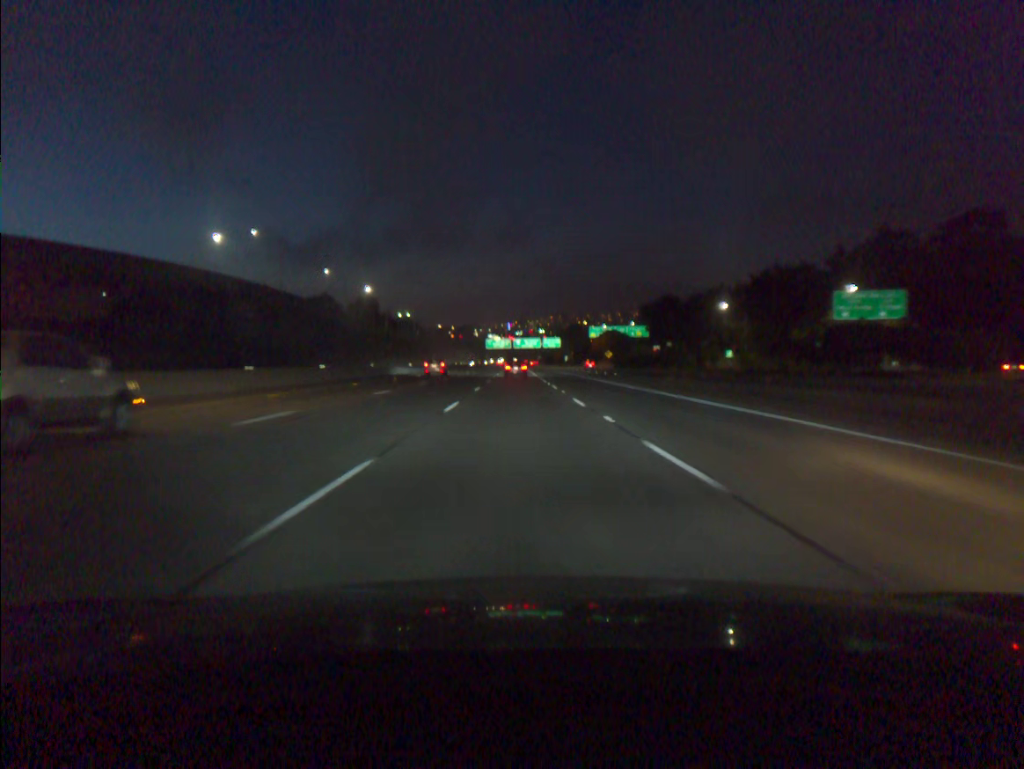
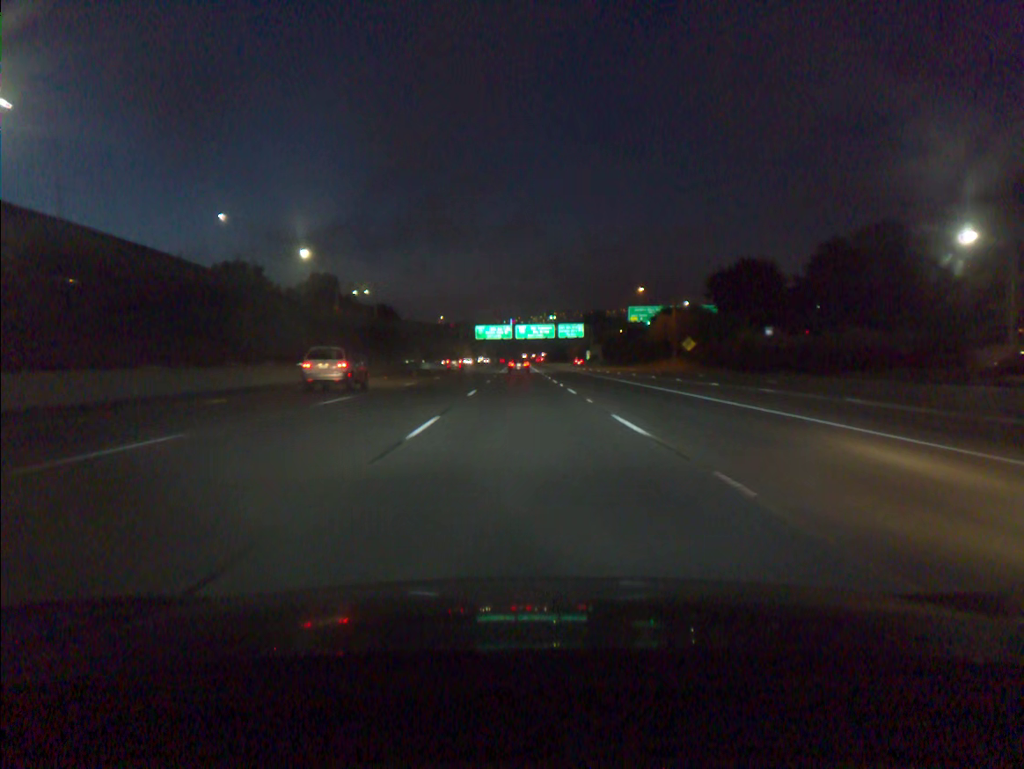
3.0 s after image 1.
(-0.4, +79.1) m; 0°
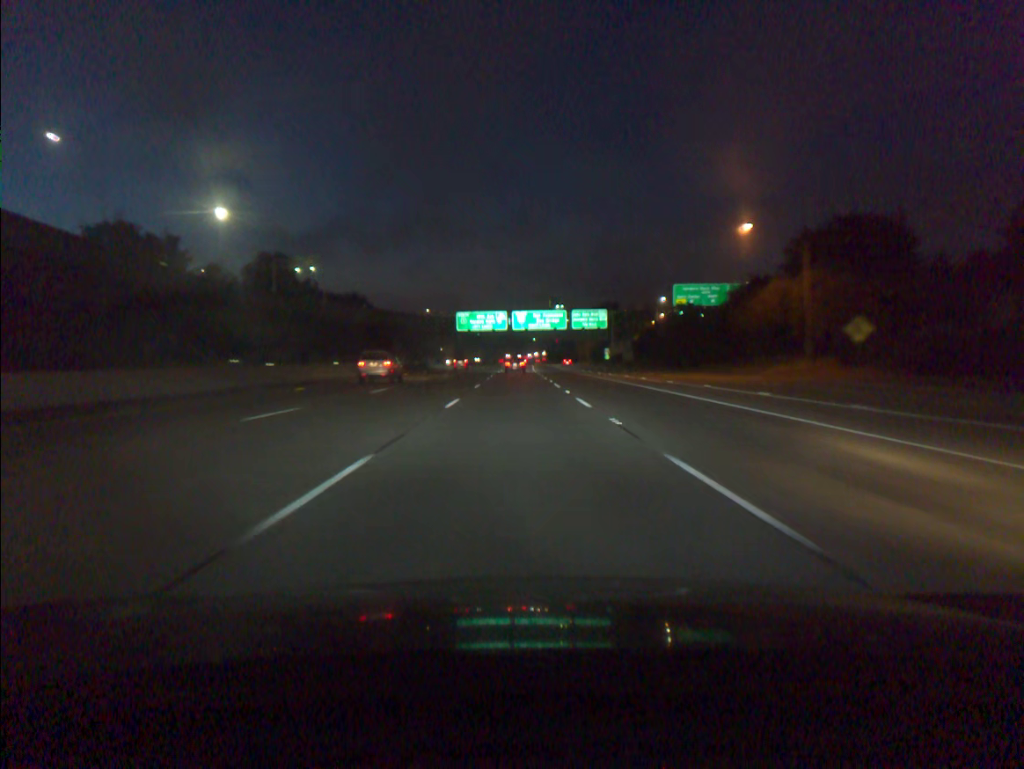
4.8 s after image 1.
(+0.1, +48.8) m; 0°
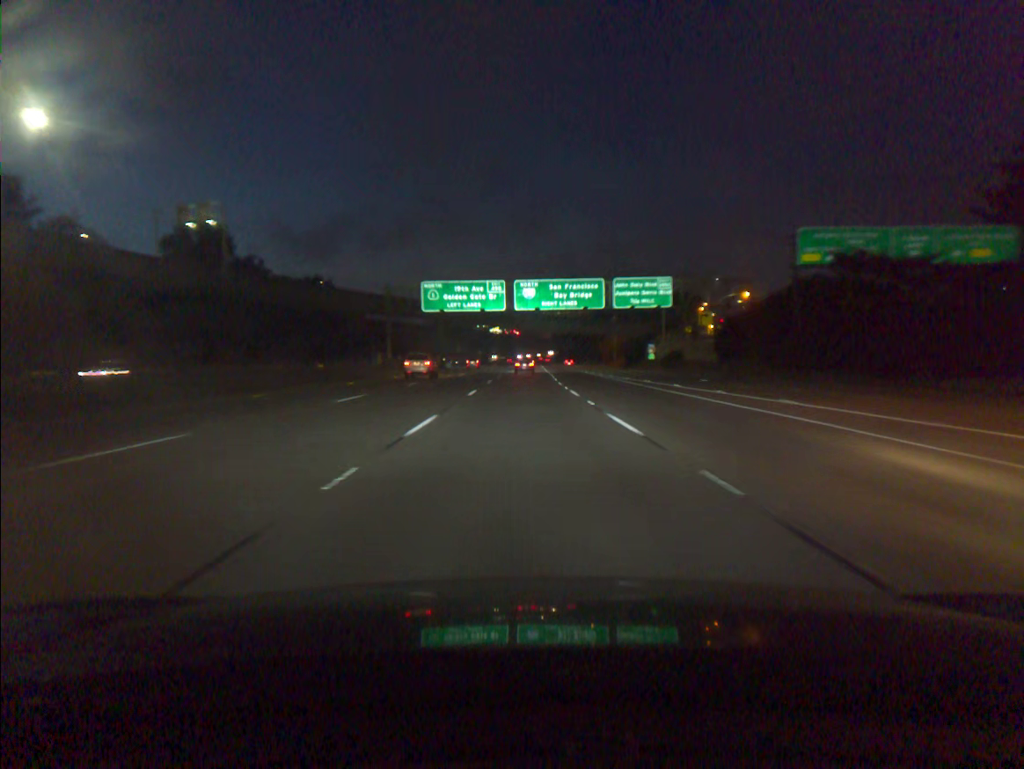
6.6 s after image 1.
(-0.1, +49.7) m; 0°
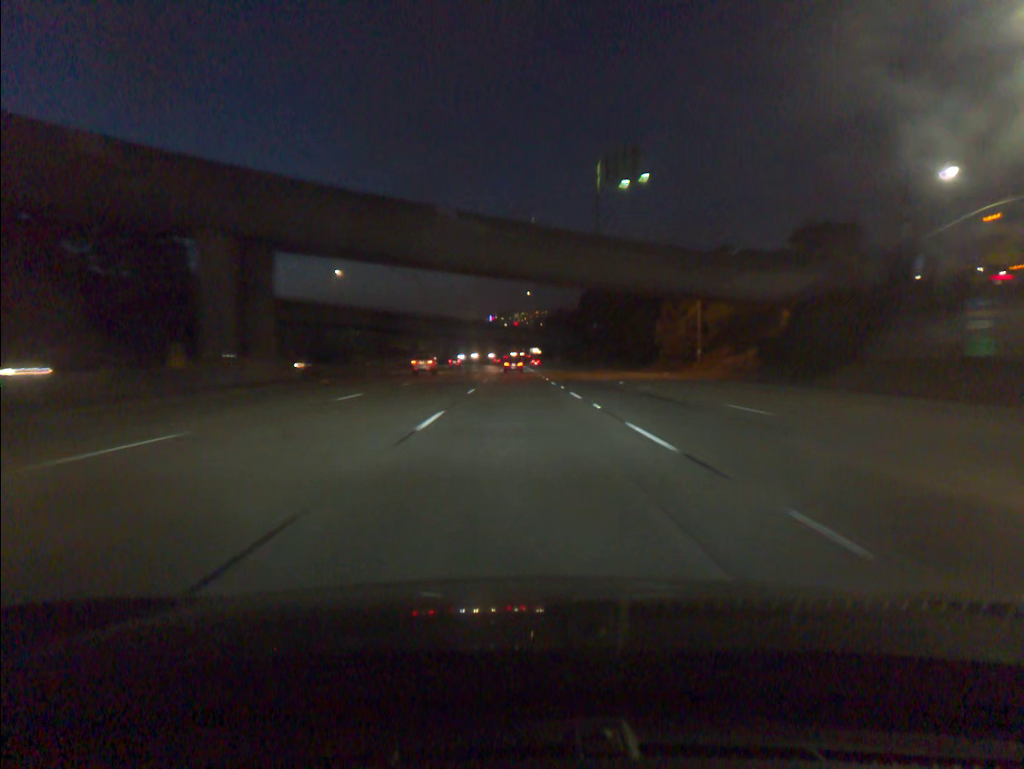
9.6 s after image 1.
(+0.9, +84.7) m; +2°
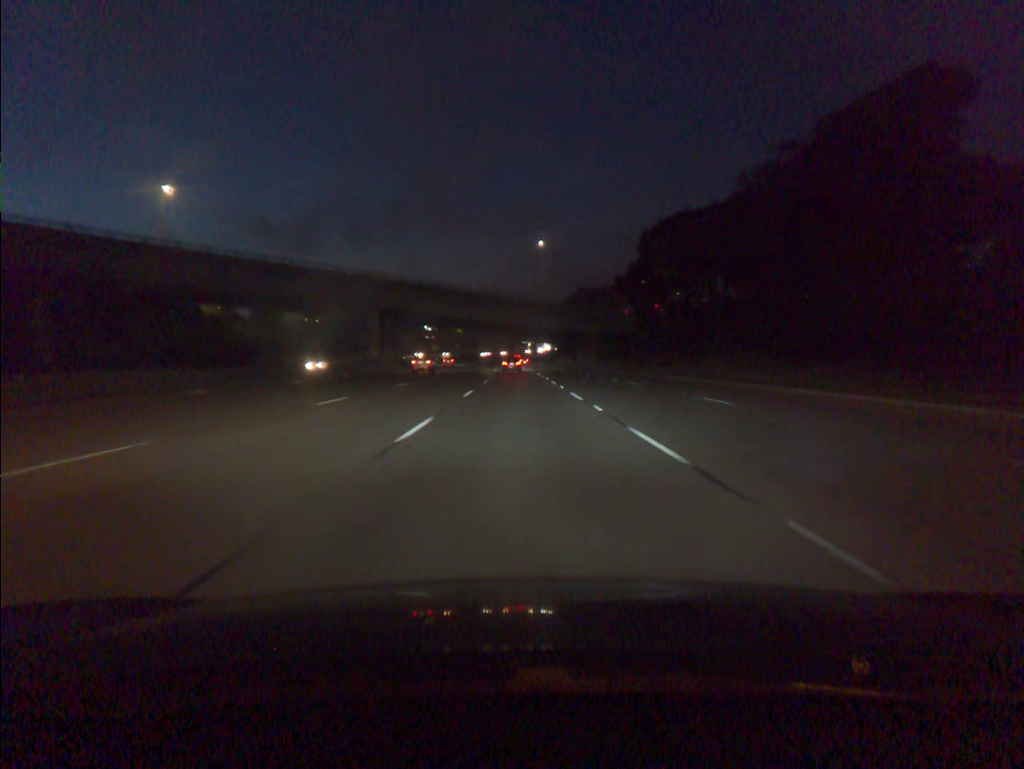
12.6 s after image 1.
(-0.2, +87.1) m; 0°
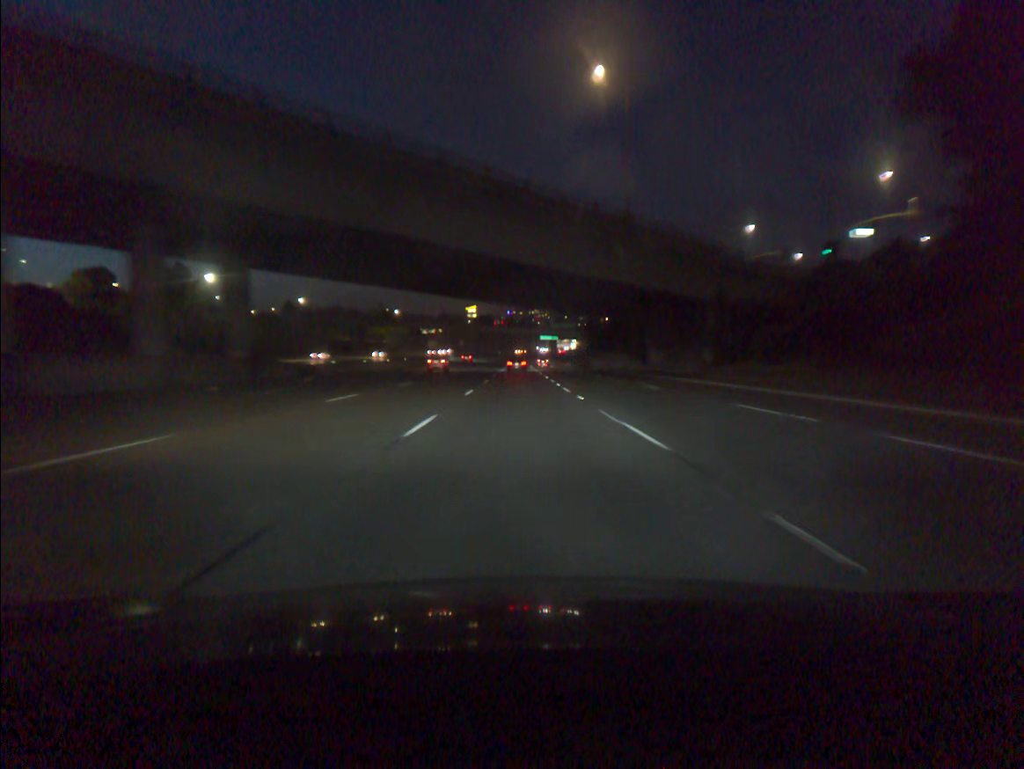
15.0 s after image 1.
(-0.4, +70.6) m; -1°
